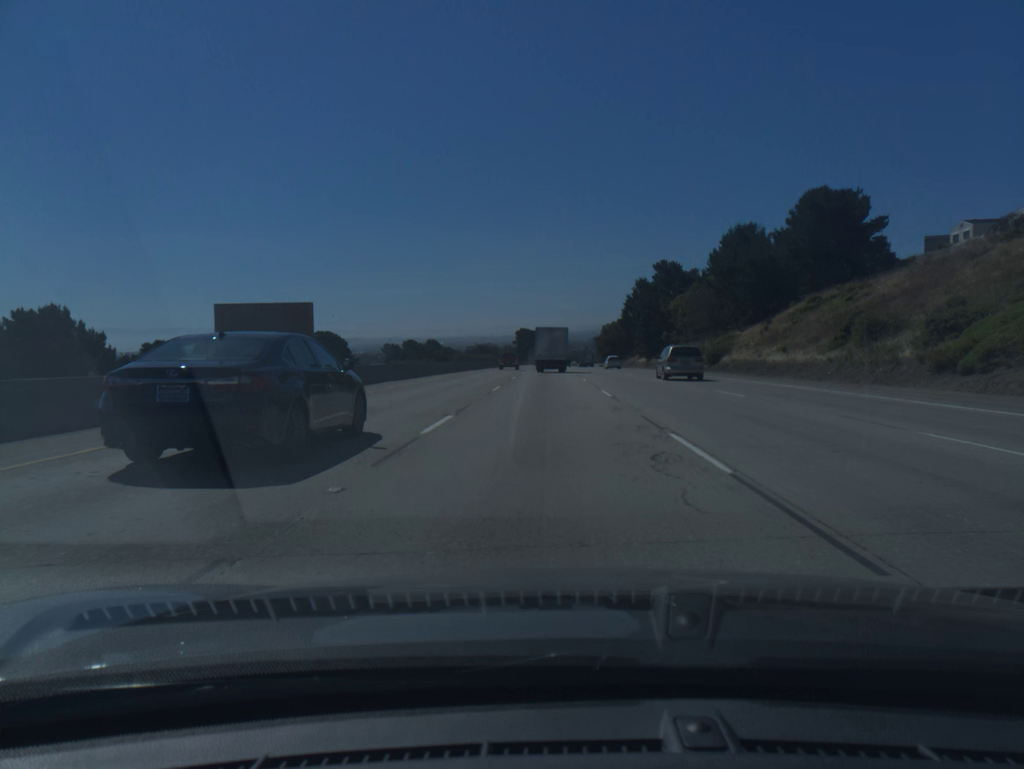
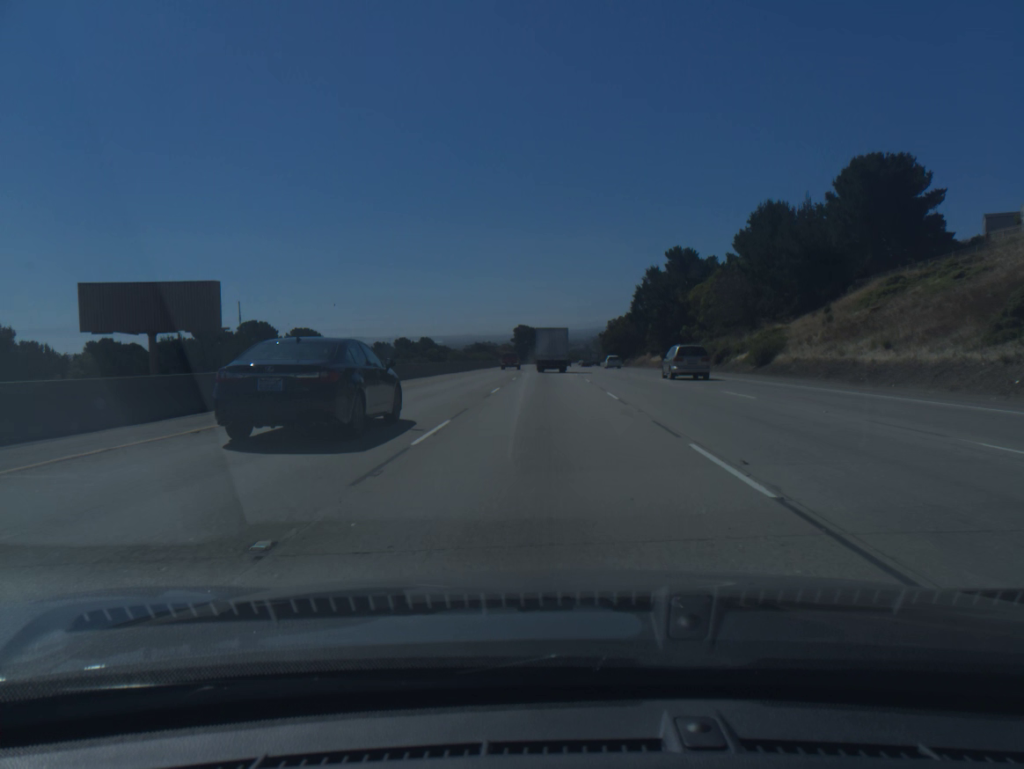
(0.0, +15.9) m; 0°
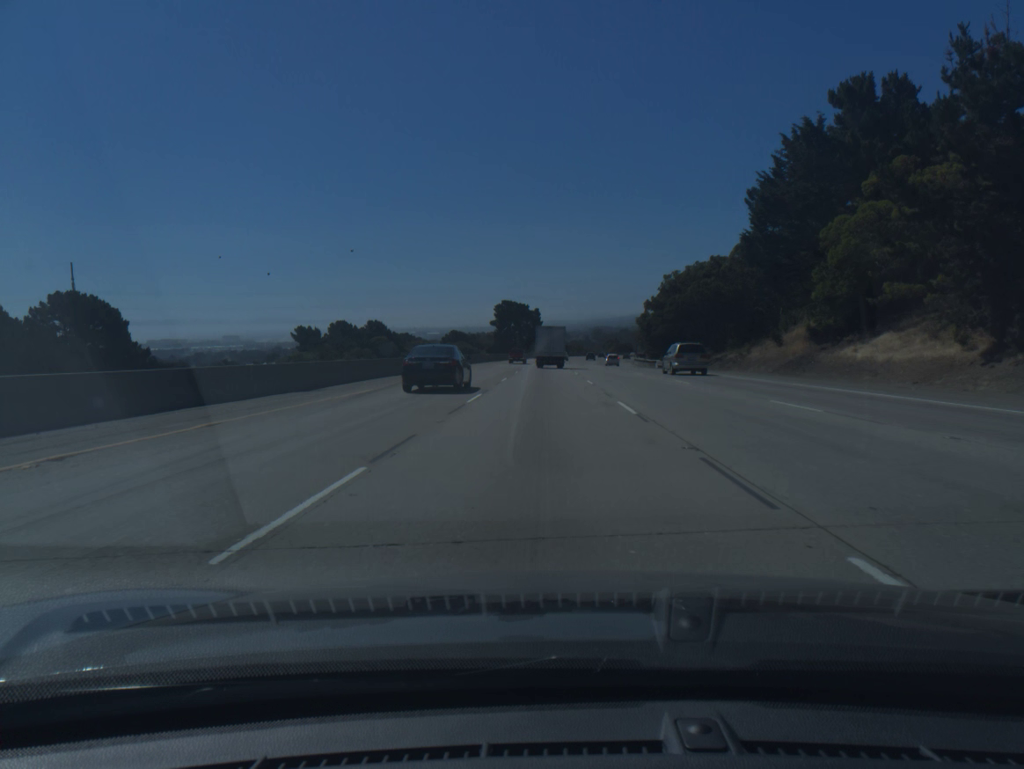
(+0.3, +78.8) m; 0°
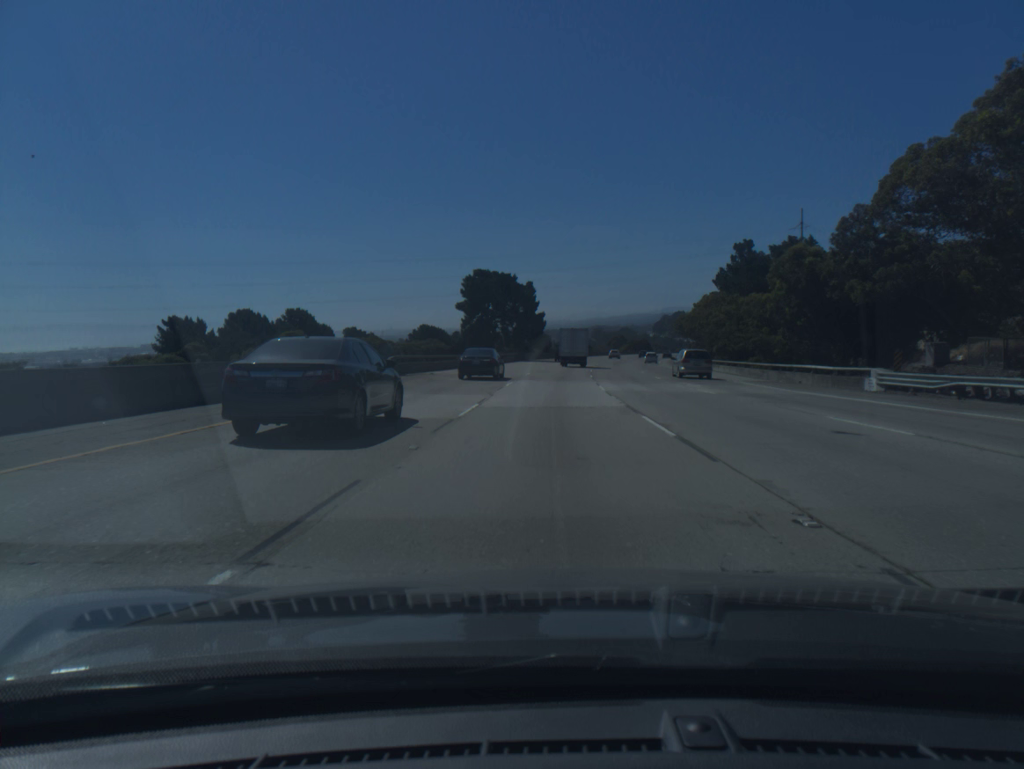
(0.0, +62.2) m; 0°
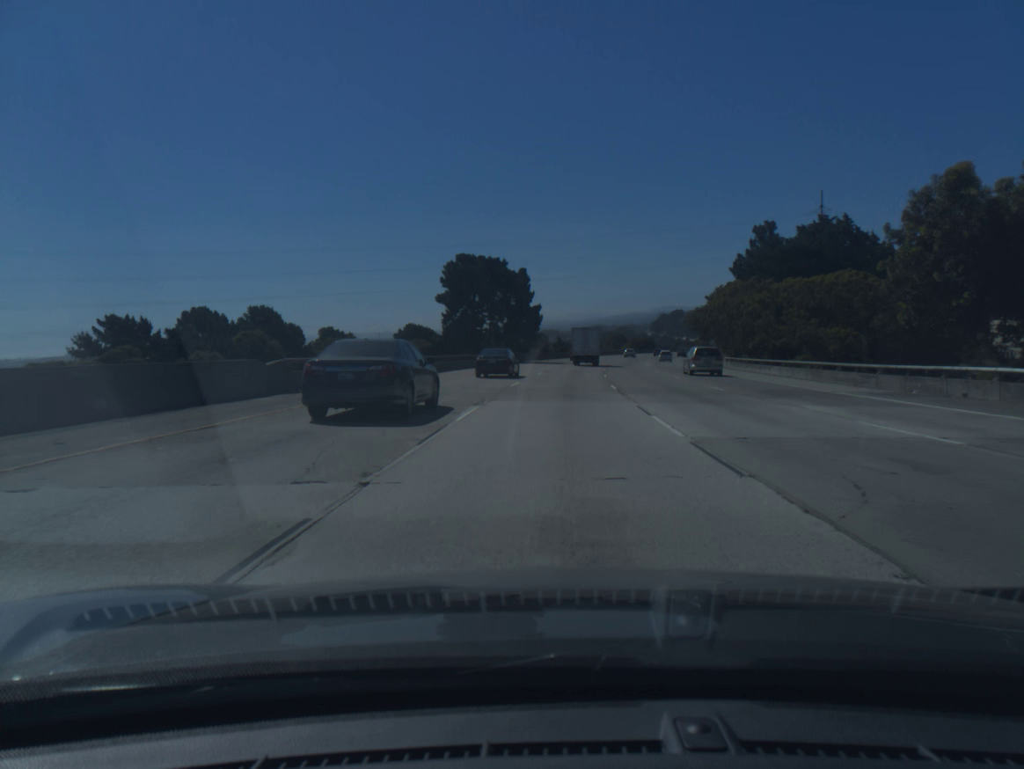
(0.0, +16.0) m; 0°
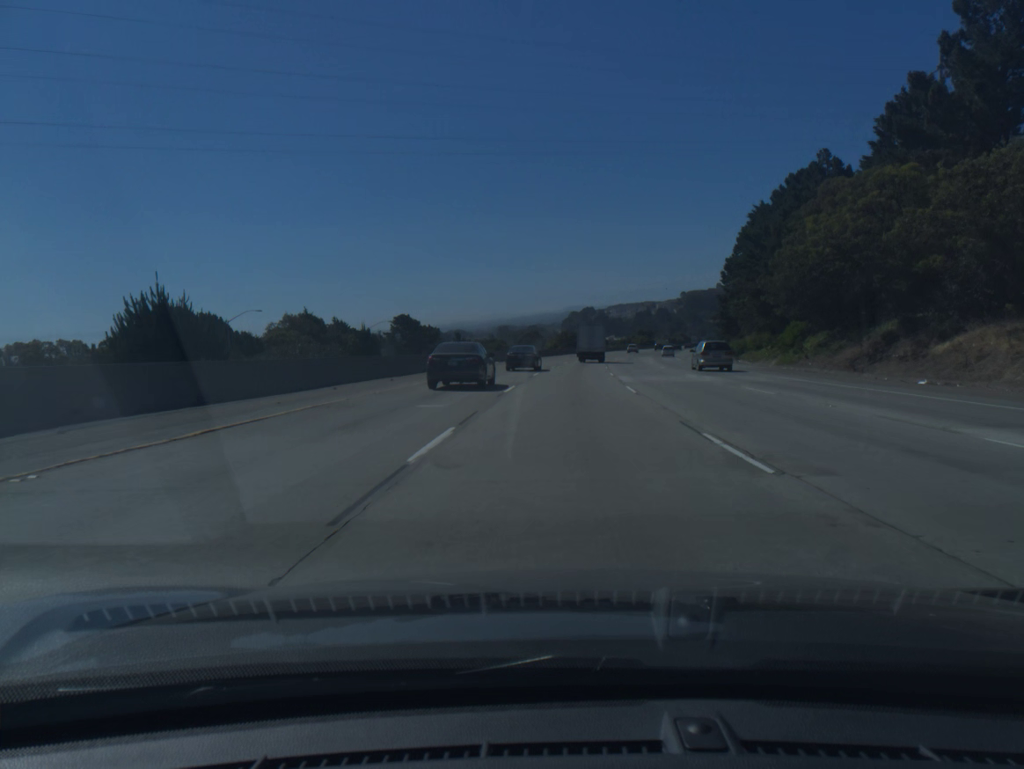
(+4.1, +82.7) m; +6°
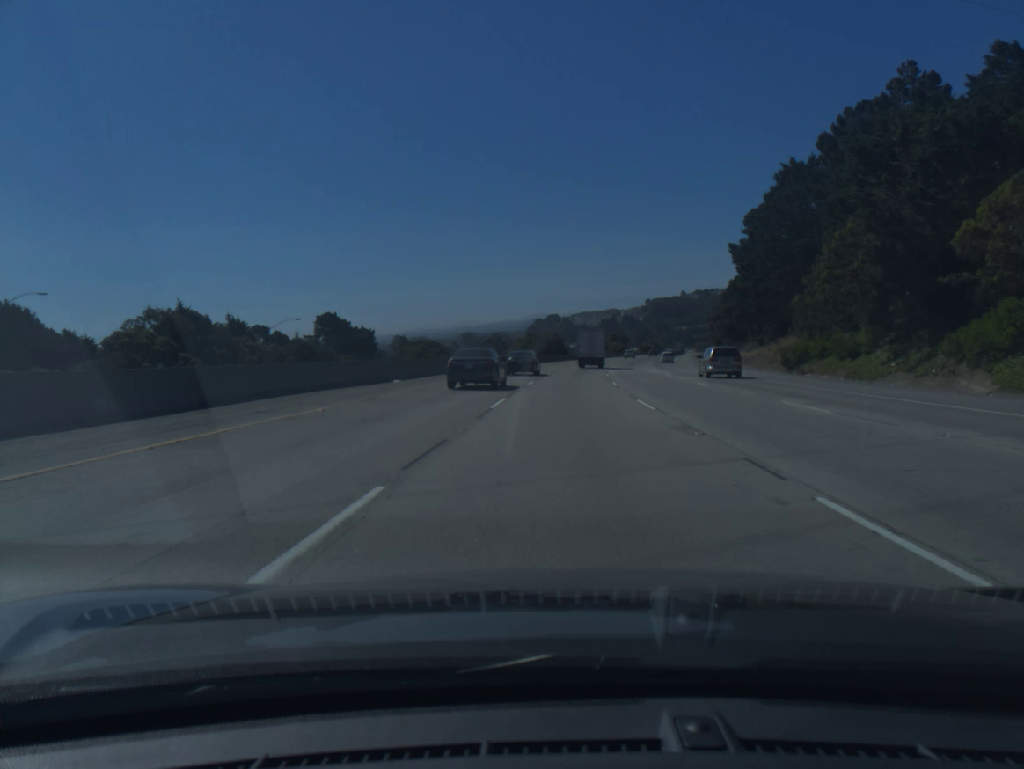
(+0.8, +34.1) m; +3°
